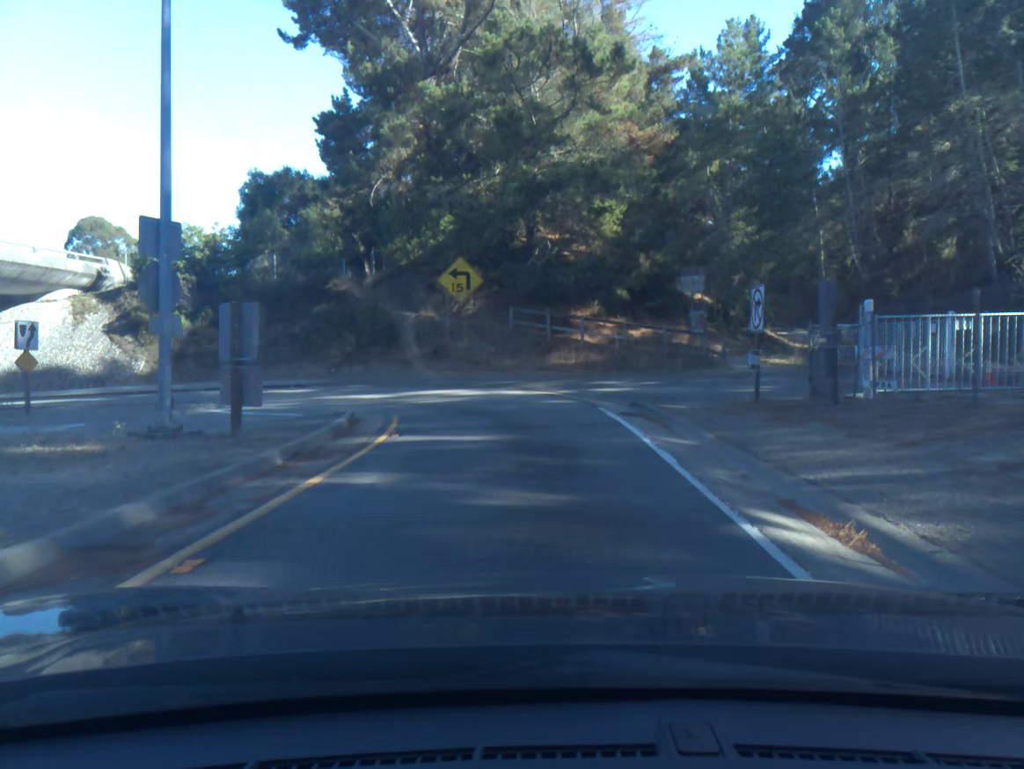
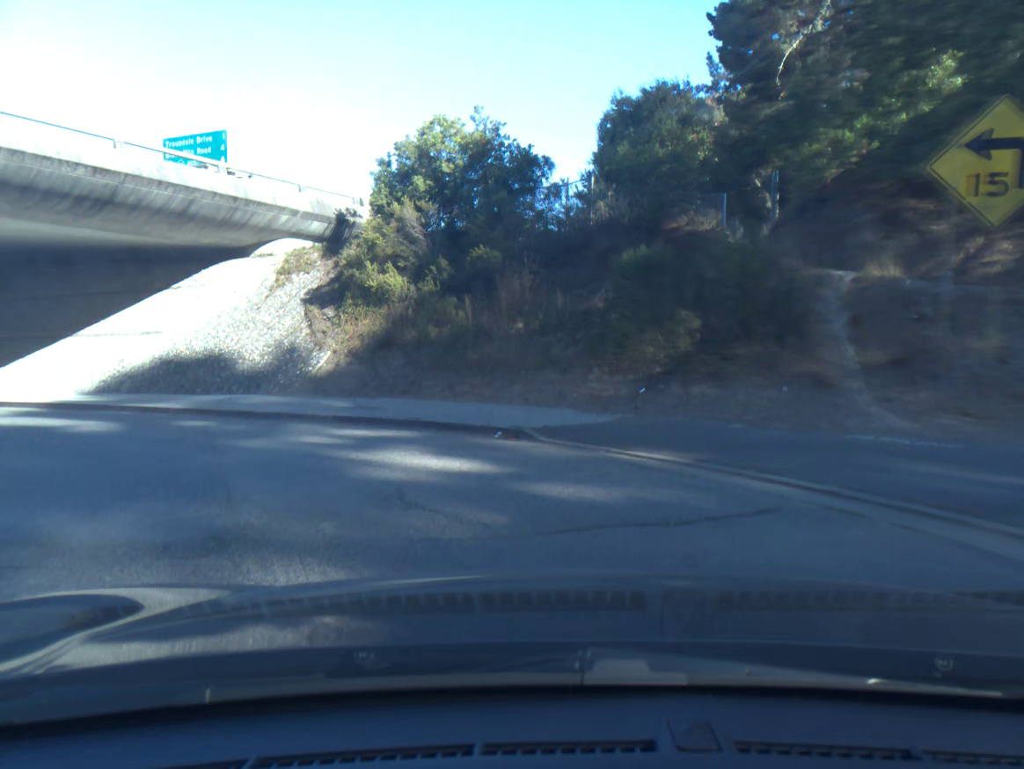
(-3.3, +21.3) m; -35°
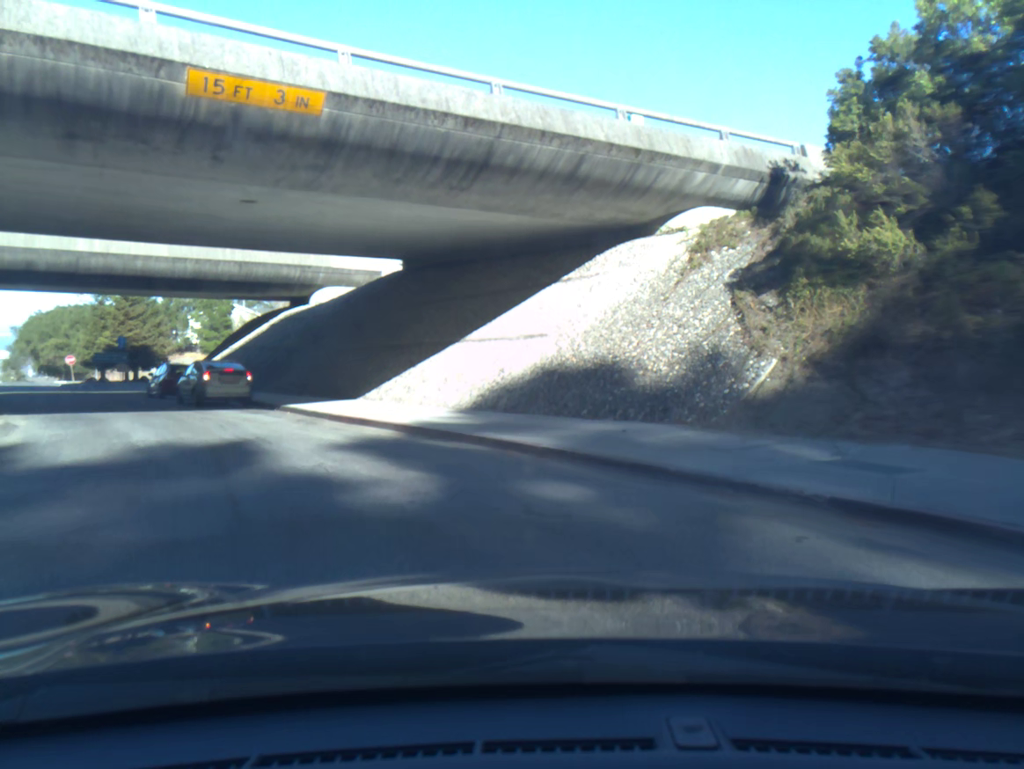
(-1.7, +7.3) m; -27°
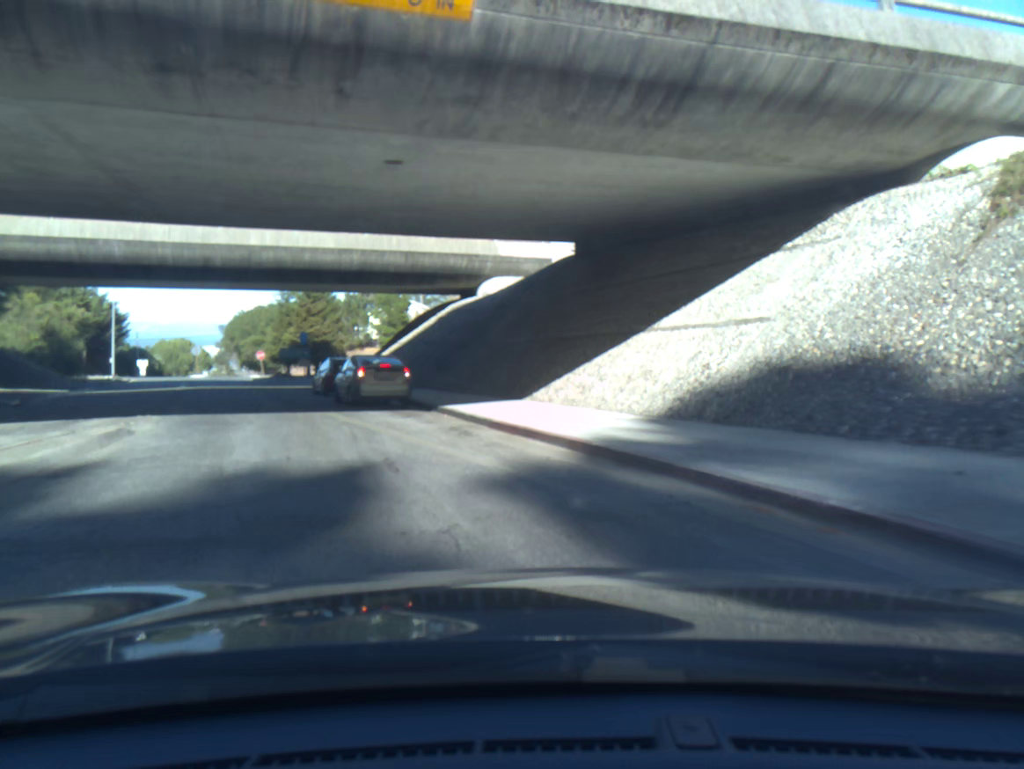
(-0.4, +4.1) m; -11°
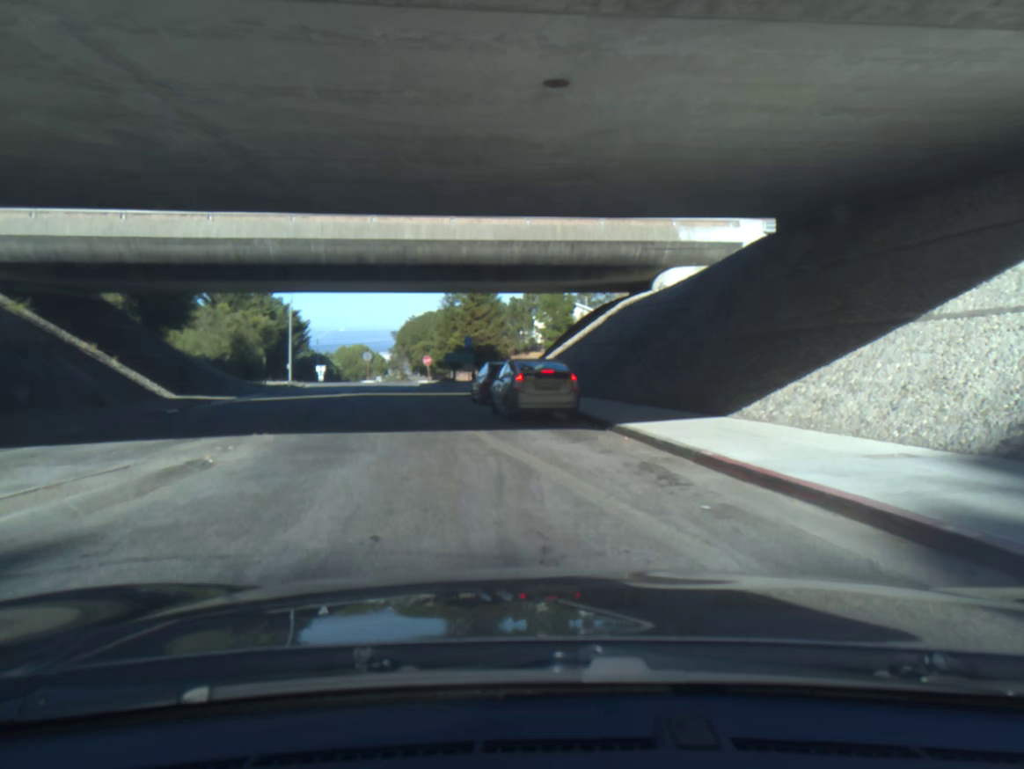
(-0.4, +4.5) m; -11°
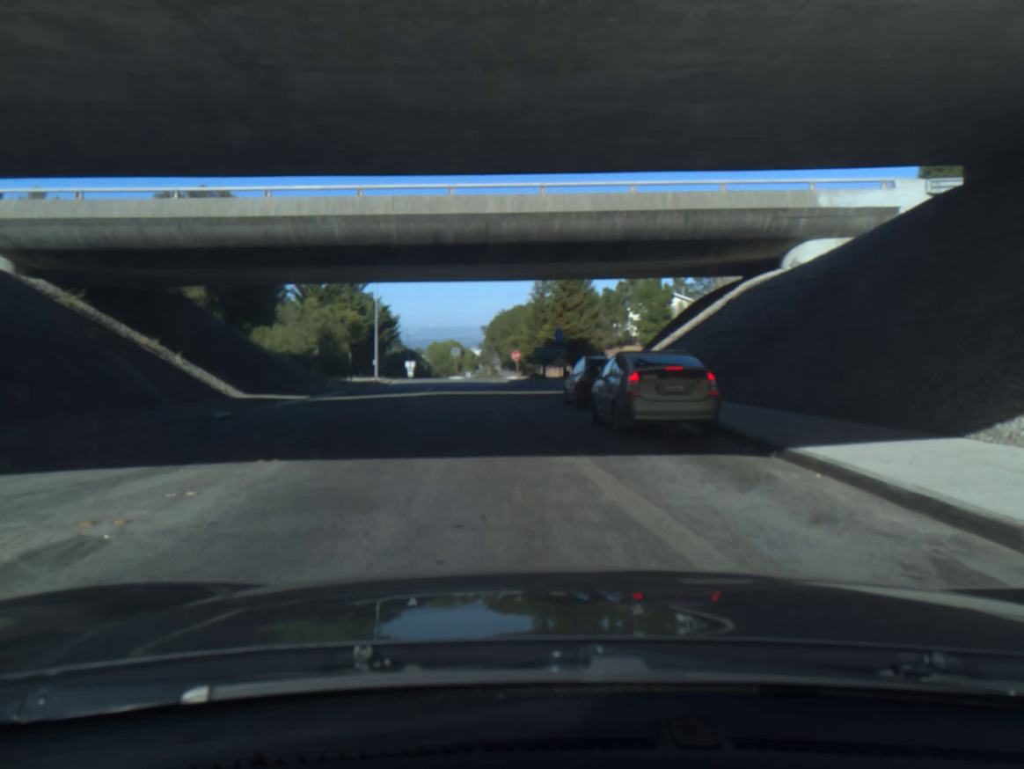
(-0.2, +4.8) m; -4°
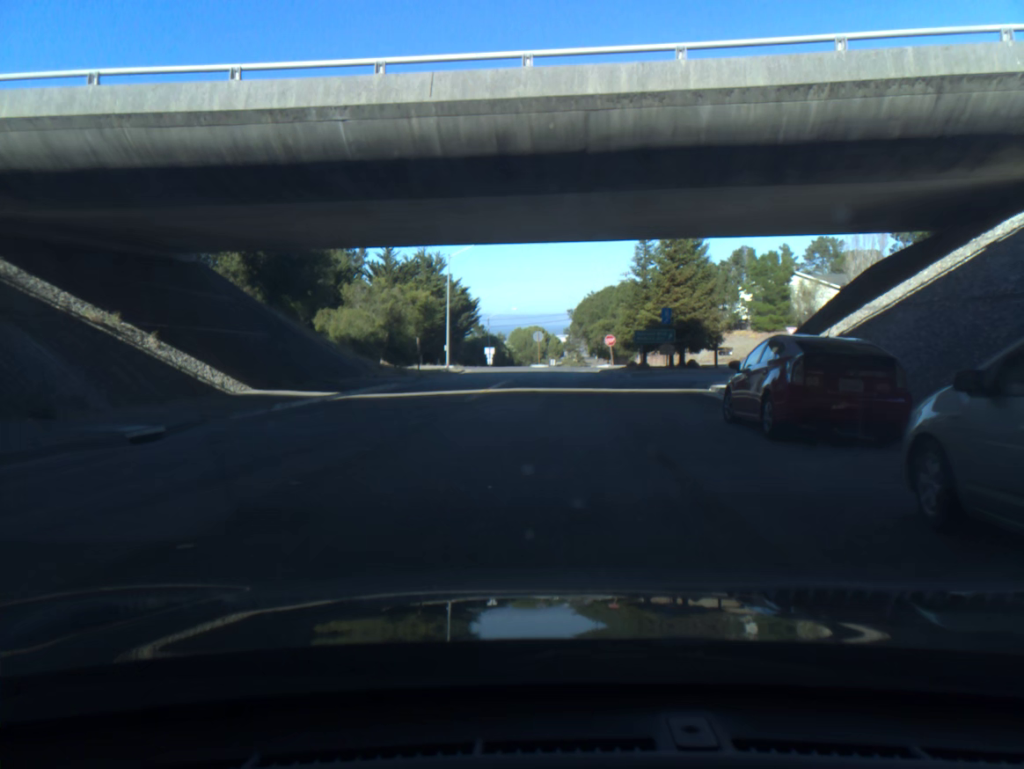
(-0.7, +10.5) m; -6°
